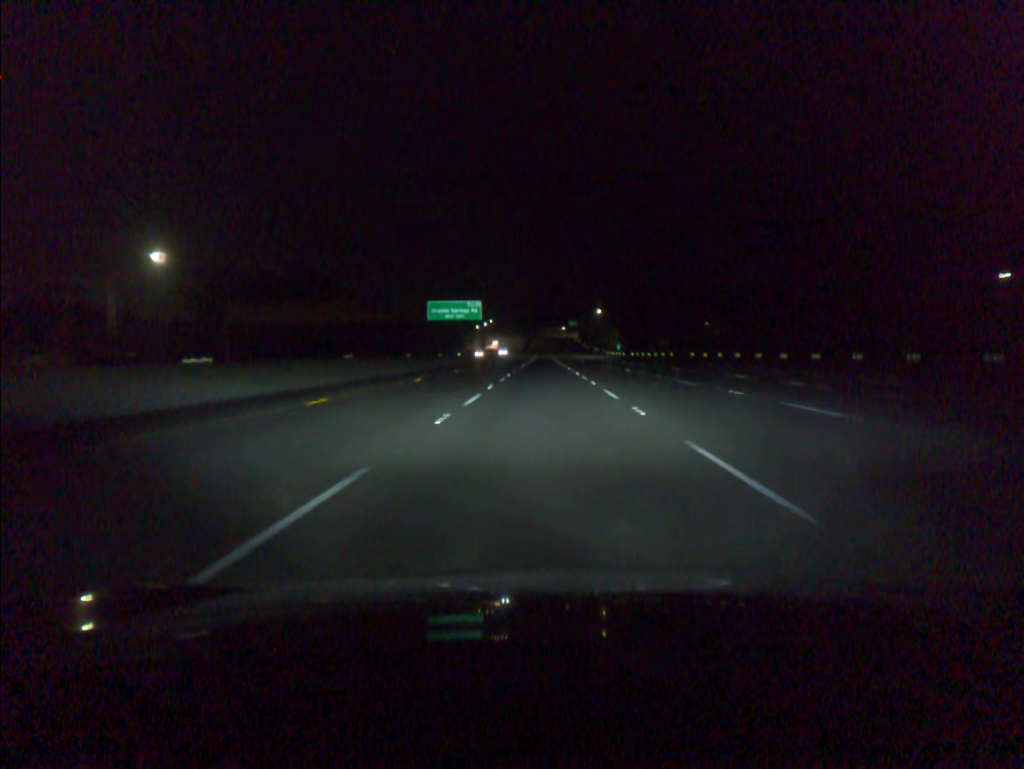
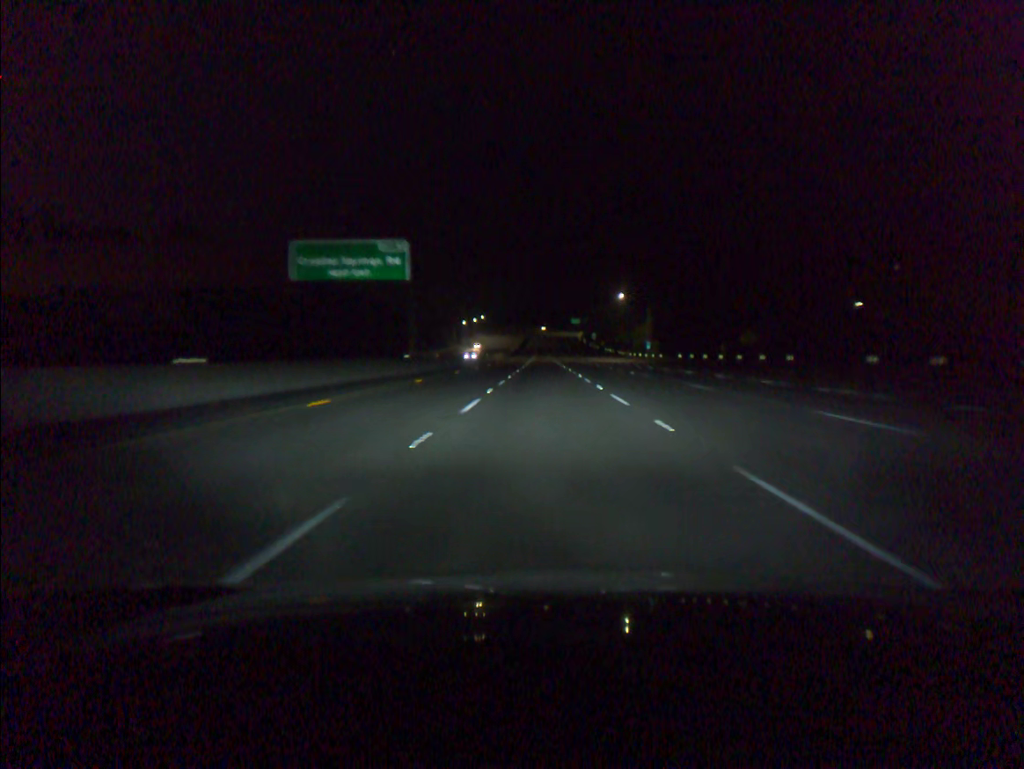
(0.0, +58.8) m; 0°
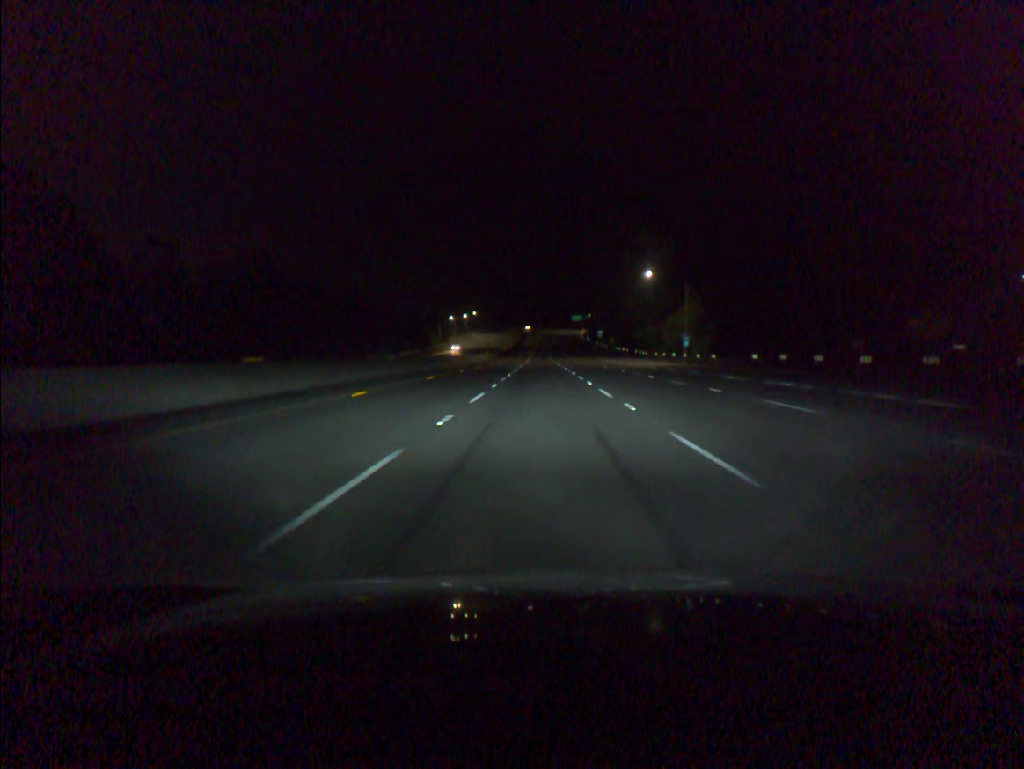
(+0.1, +39.3) m; 0°
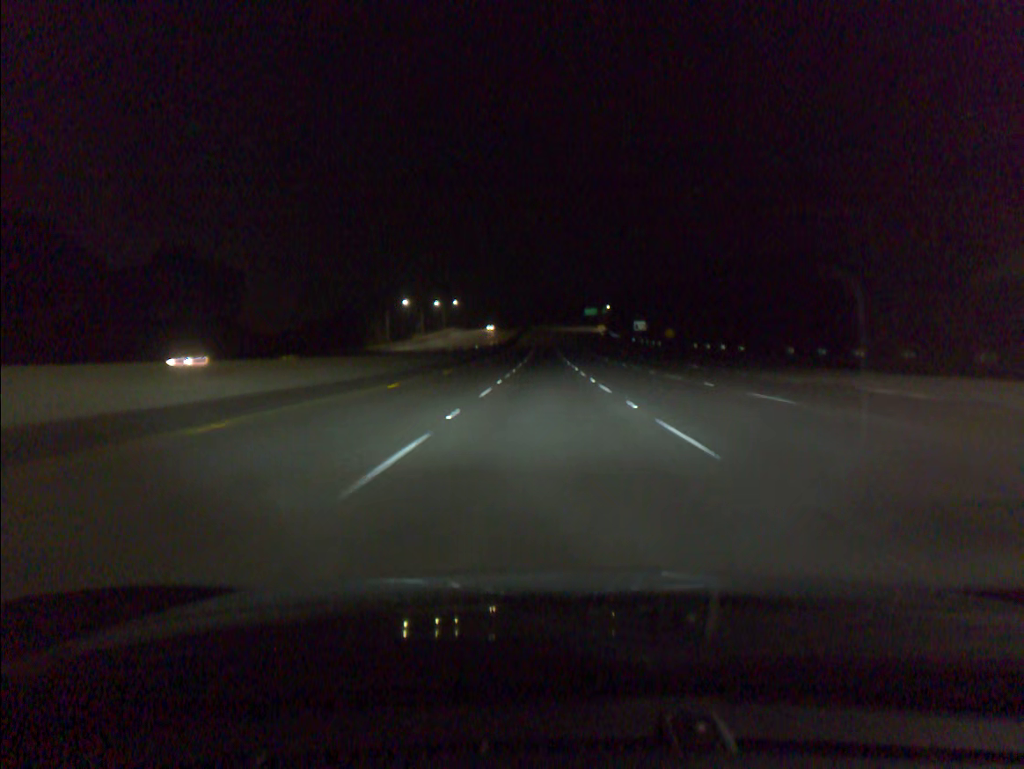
(-0.3, +98.2) m; 0°
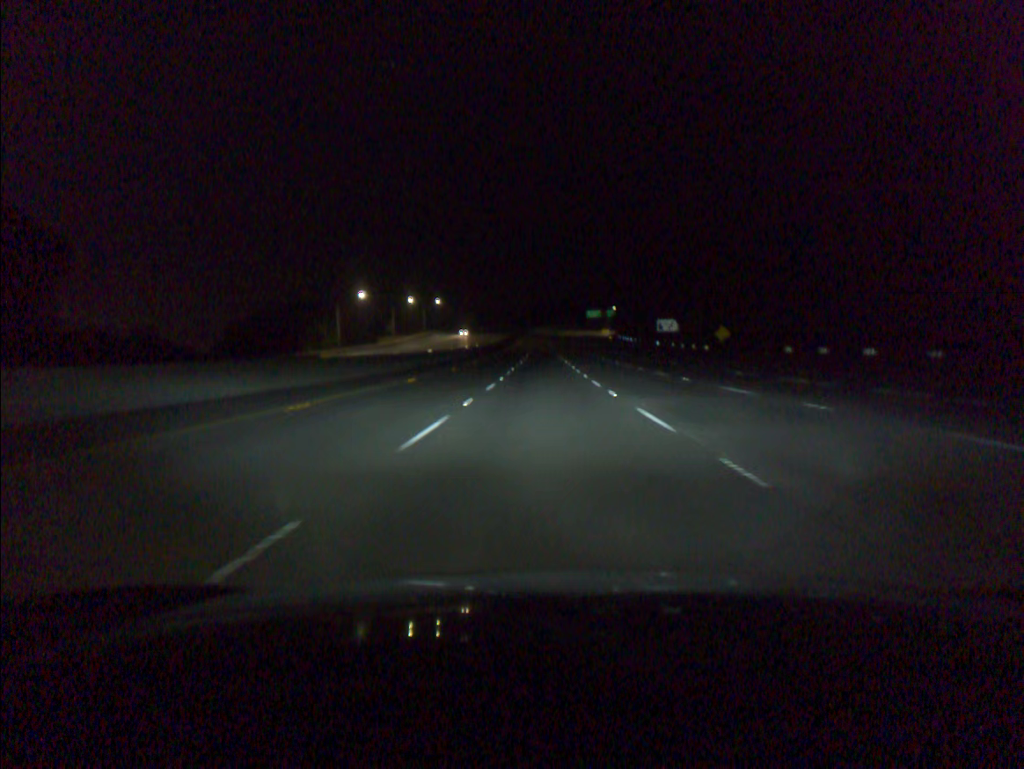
(+0.1, +39.3) m; 0°
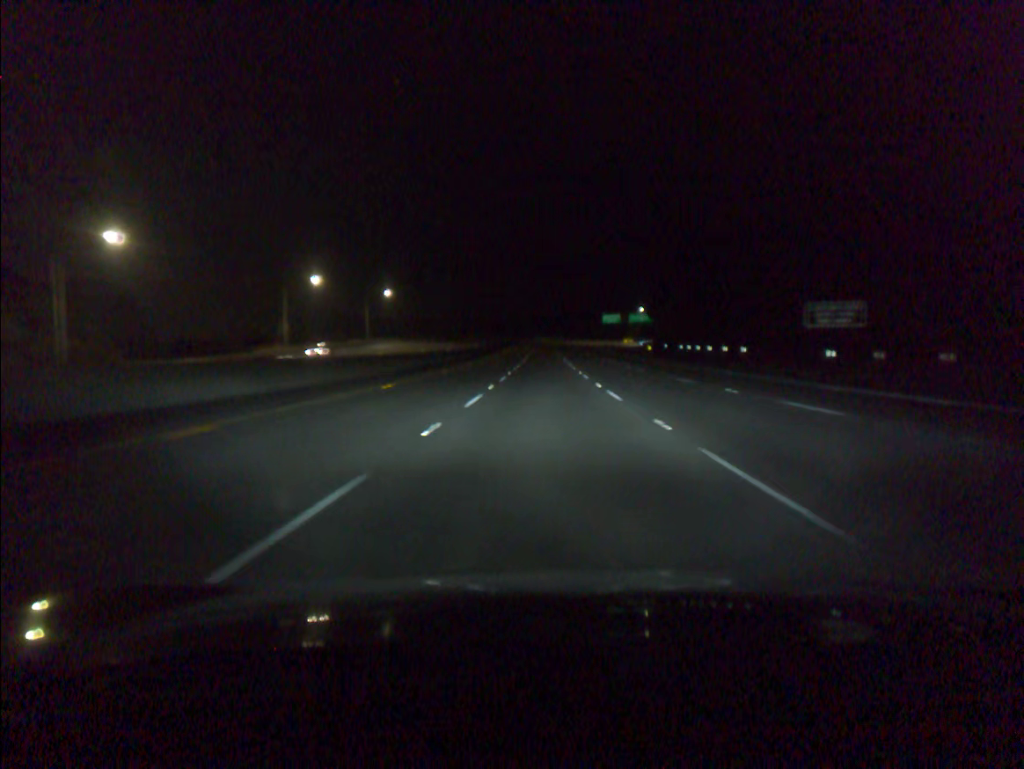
(0.0, +78.1) m; 0°
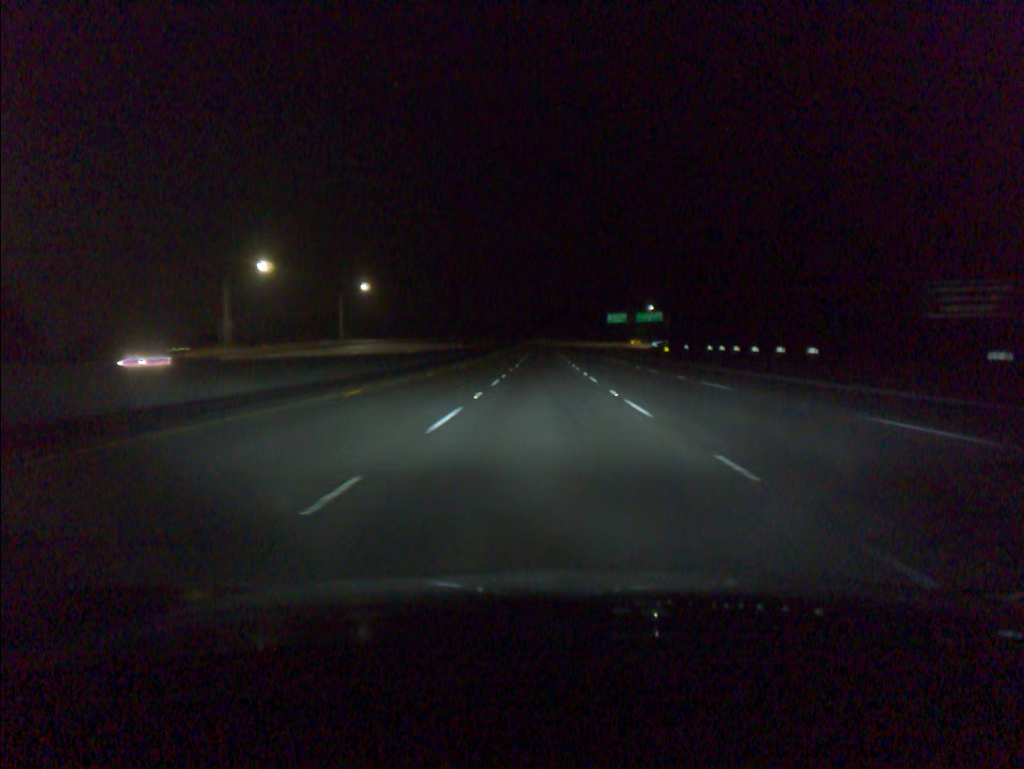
(0.0, +19.4) m; 0°
